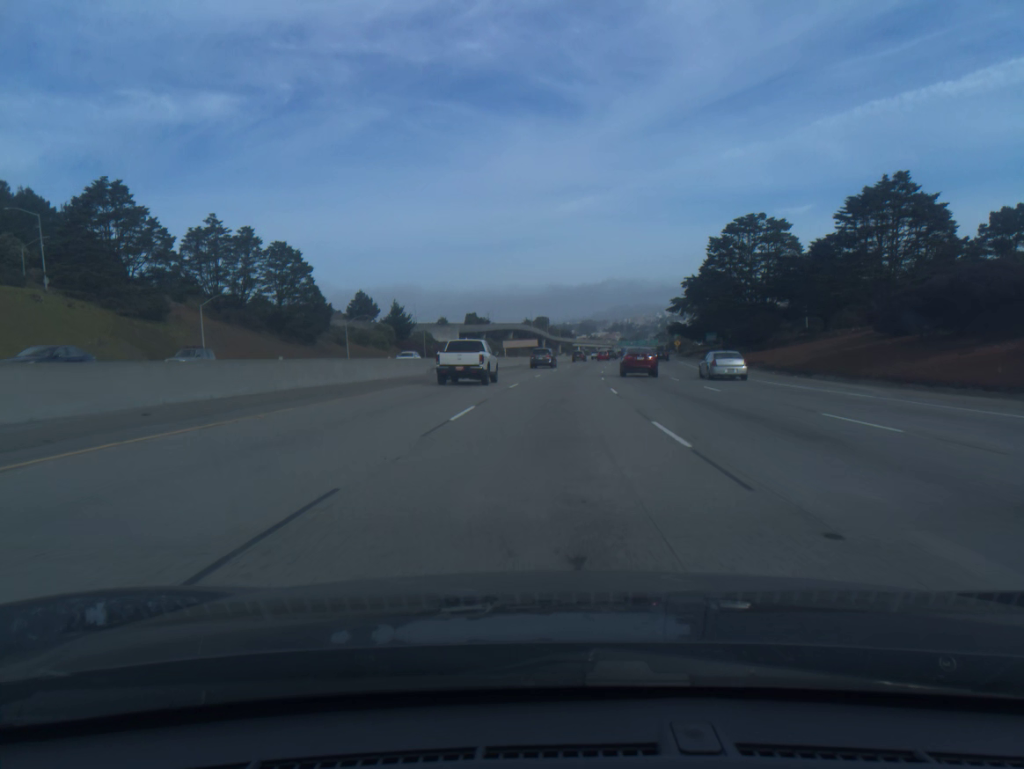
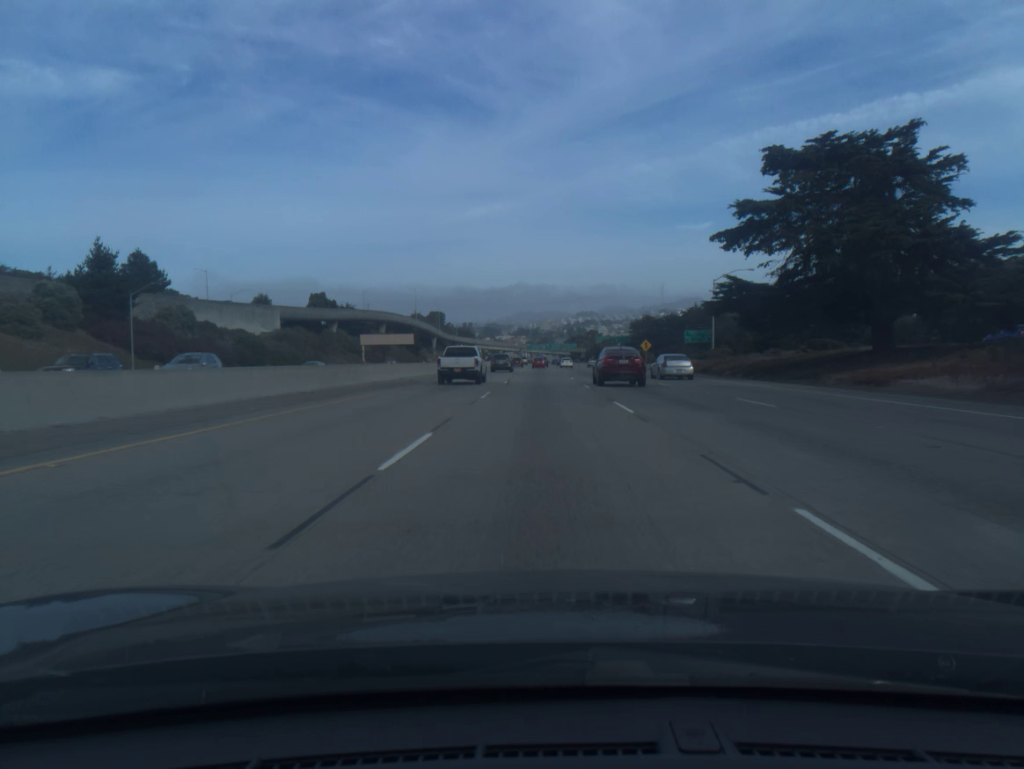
(+6.3, +93.2) m; +7°
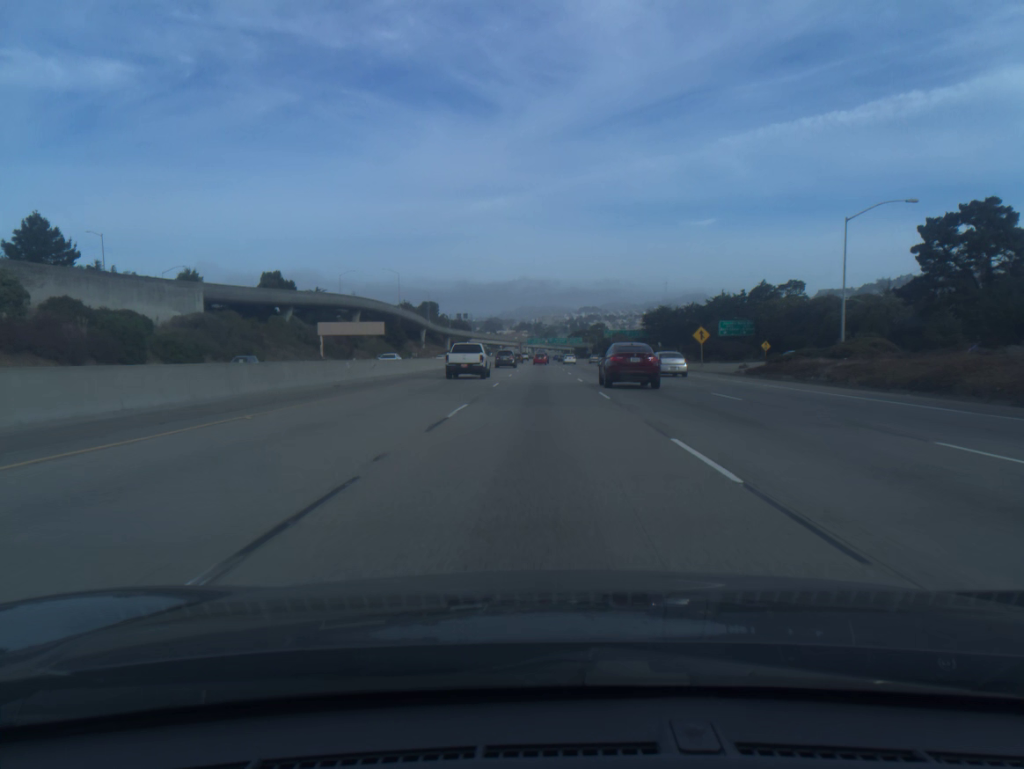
(+0.1, +37.7) m; 0°
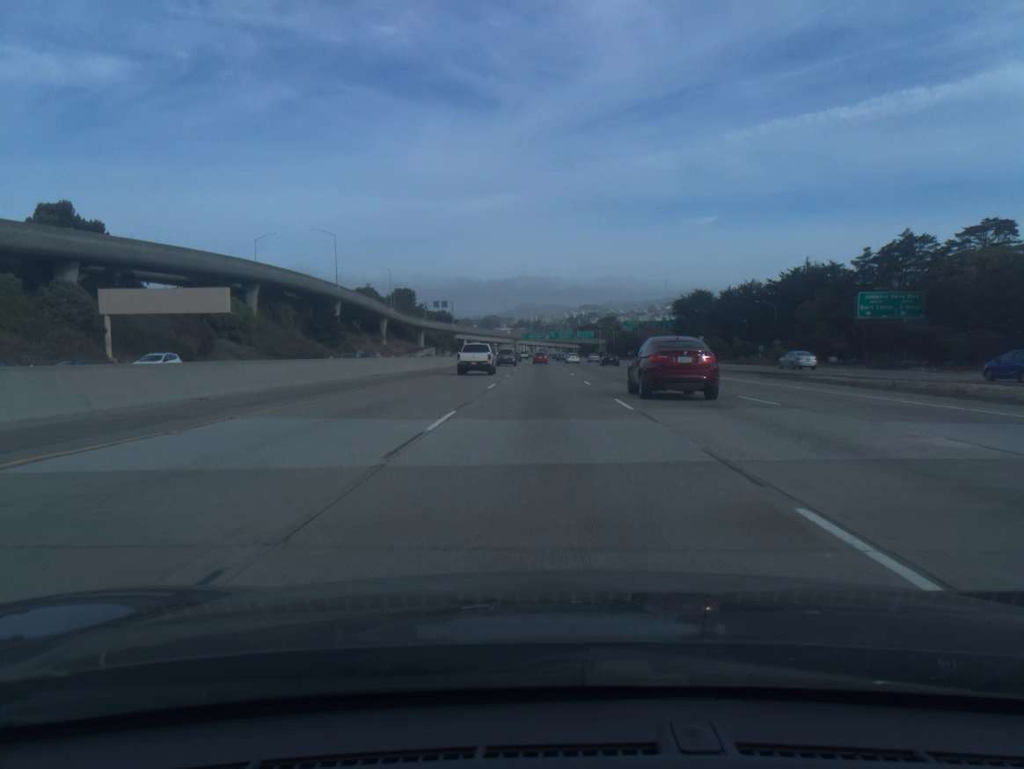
(-0.1, +76.1) m; 0°
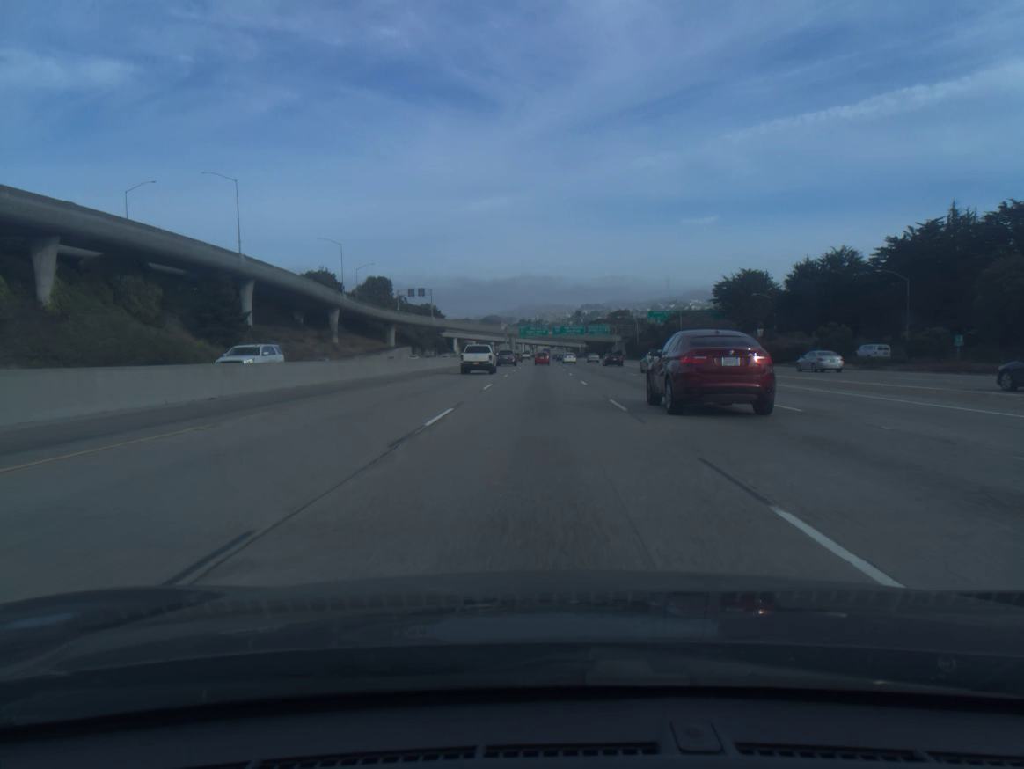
(0.0, +57.3) m; 0°
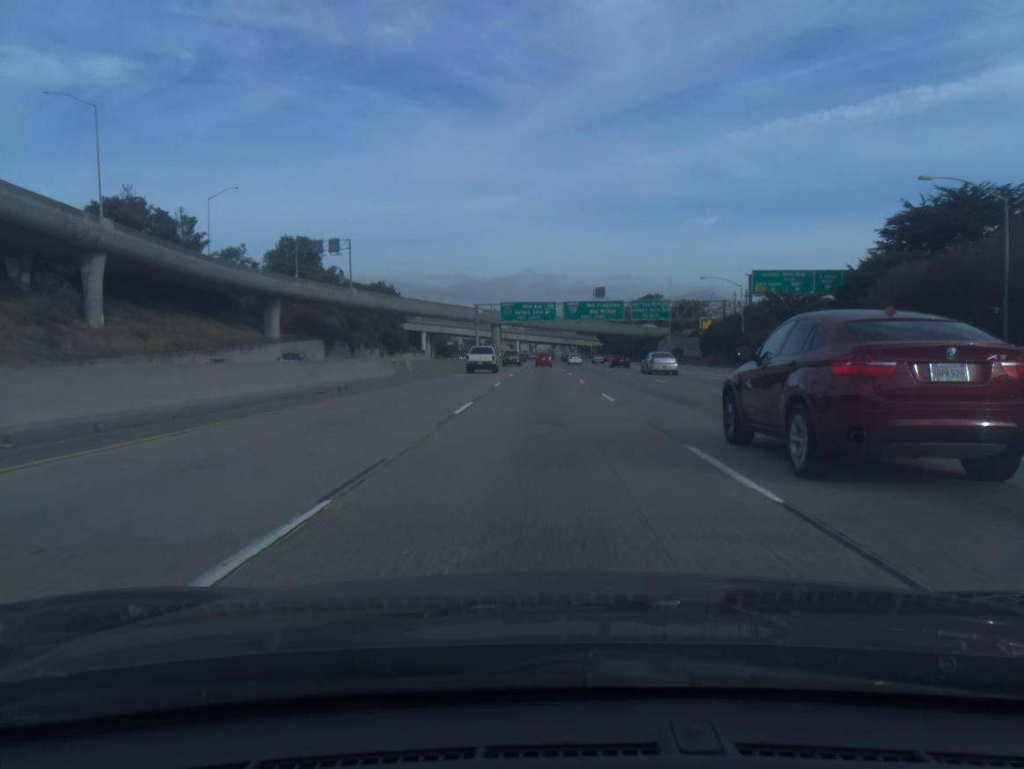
(-0.3, +95.3) m; 0°
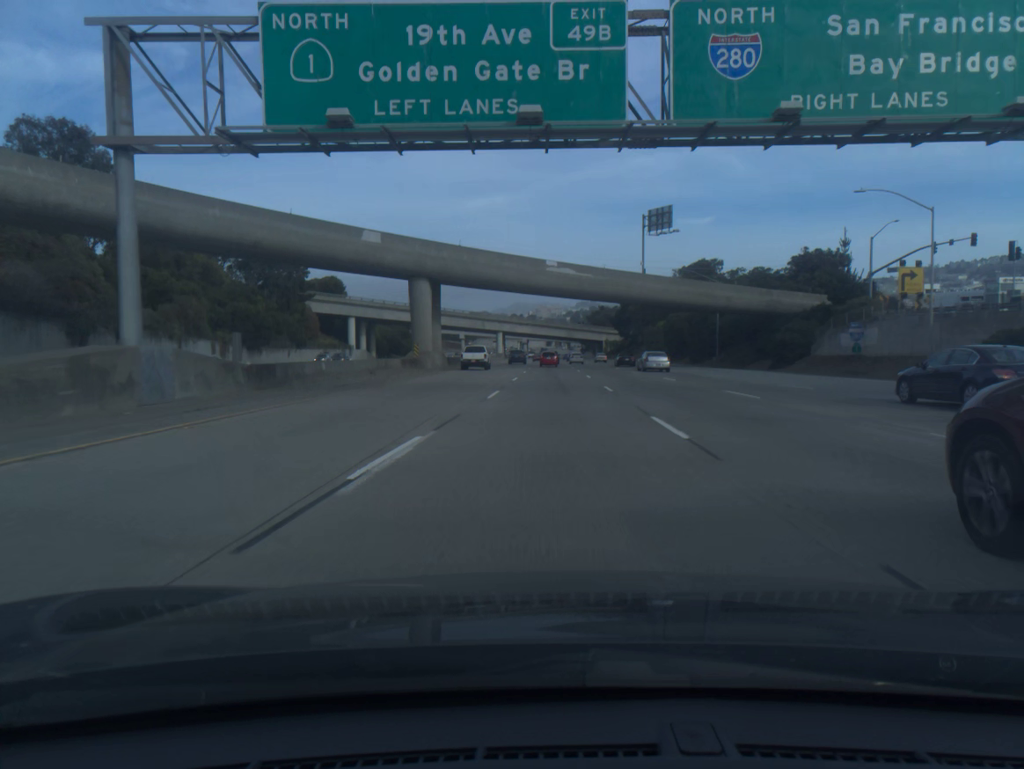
(+0.1, +95.0) m; 0°
